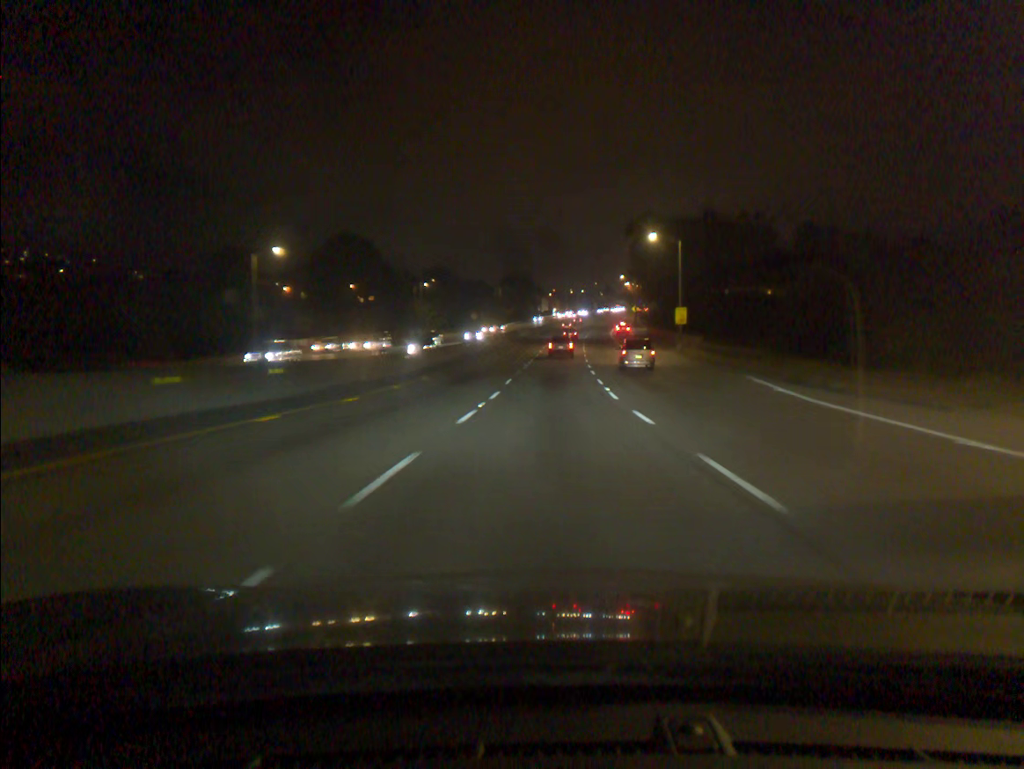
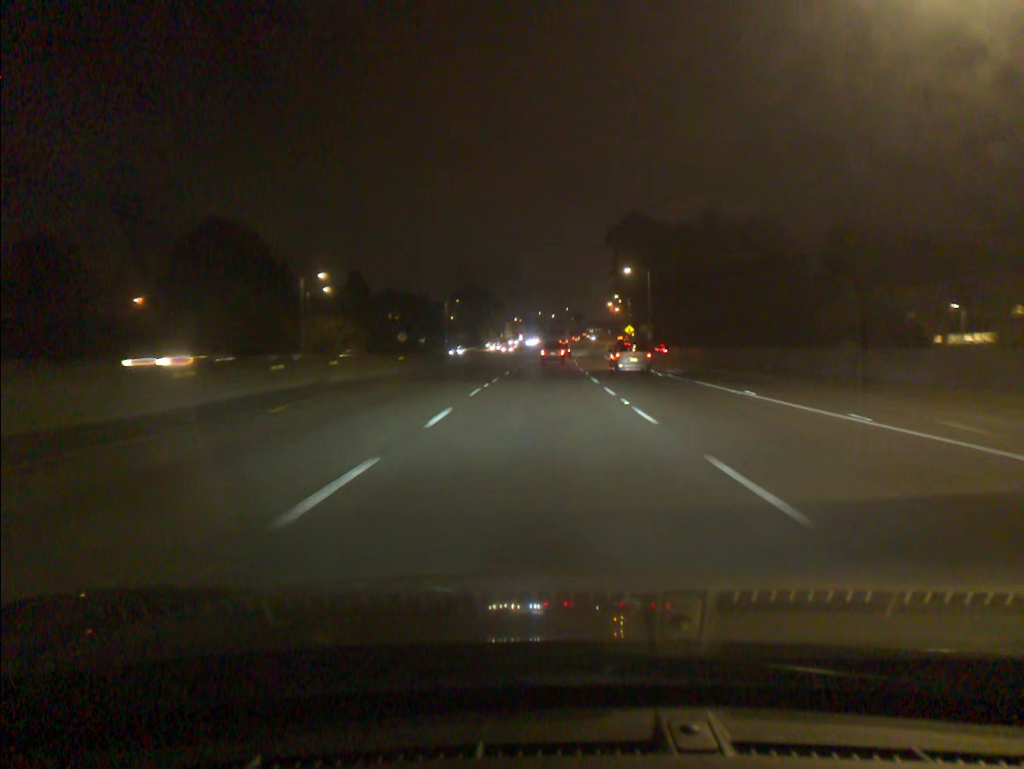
(+1.2, +52.2) m; +2°
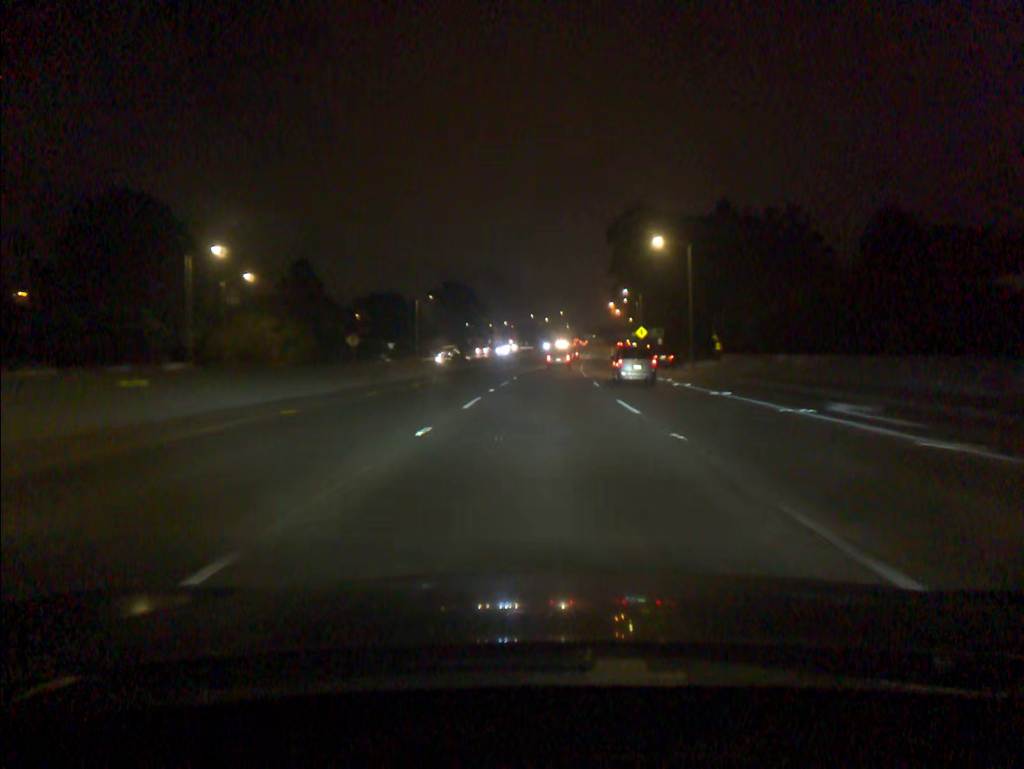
(+0.1, +25.9) m; +1°
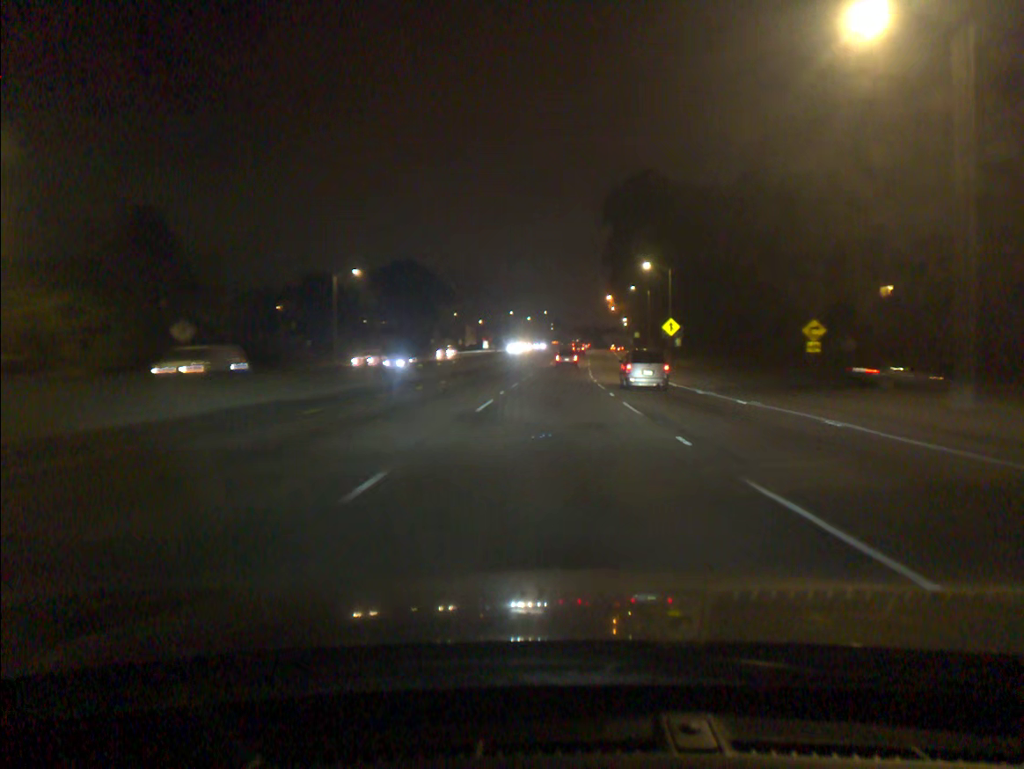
(+0.3, +38.5) m; +1°
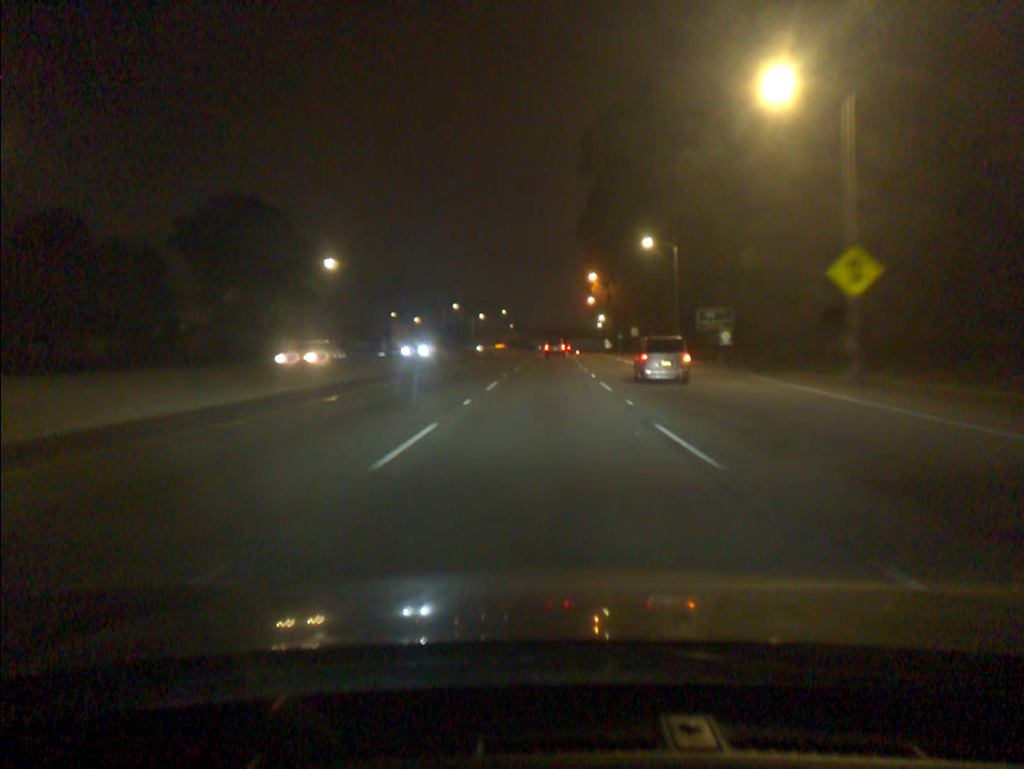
(+1.4, +51.4) m; +3°
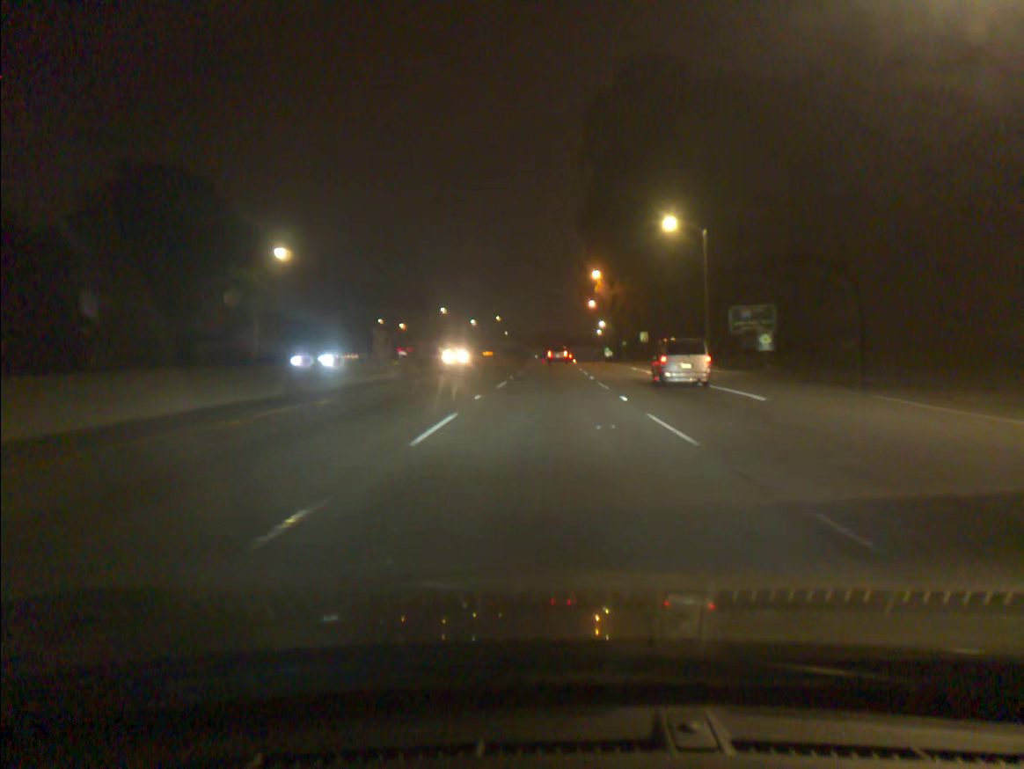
(0.0, +12.8) m; 0°
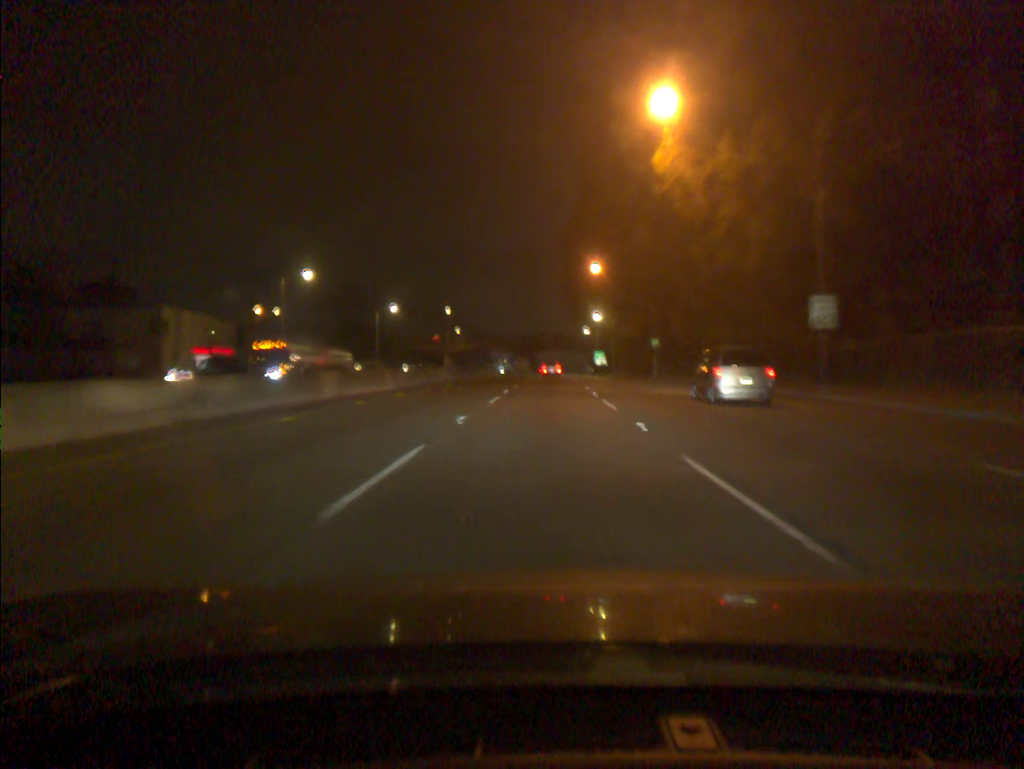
(+1.1, +63.9) m; +2°
